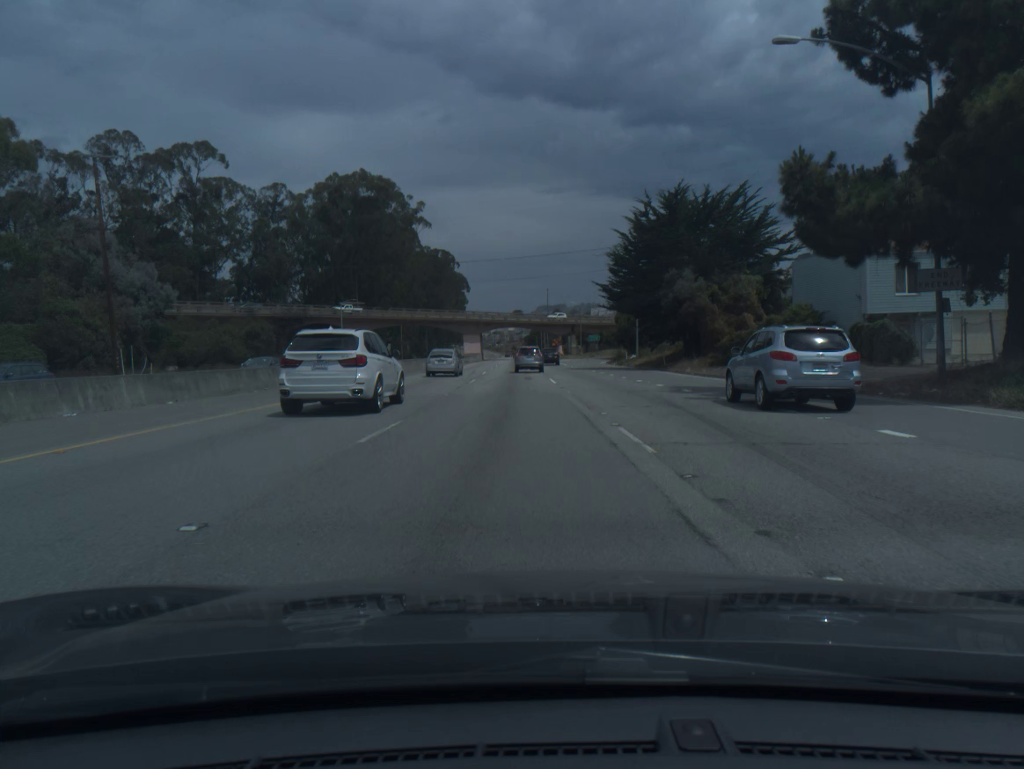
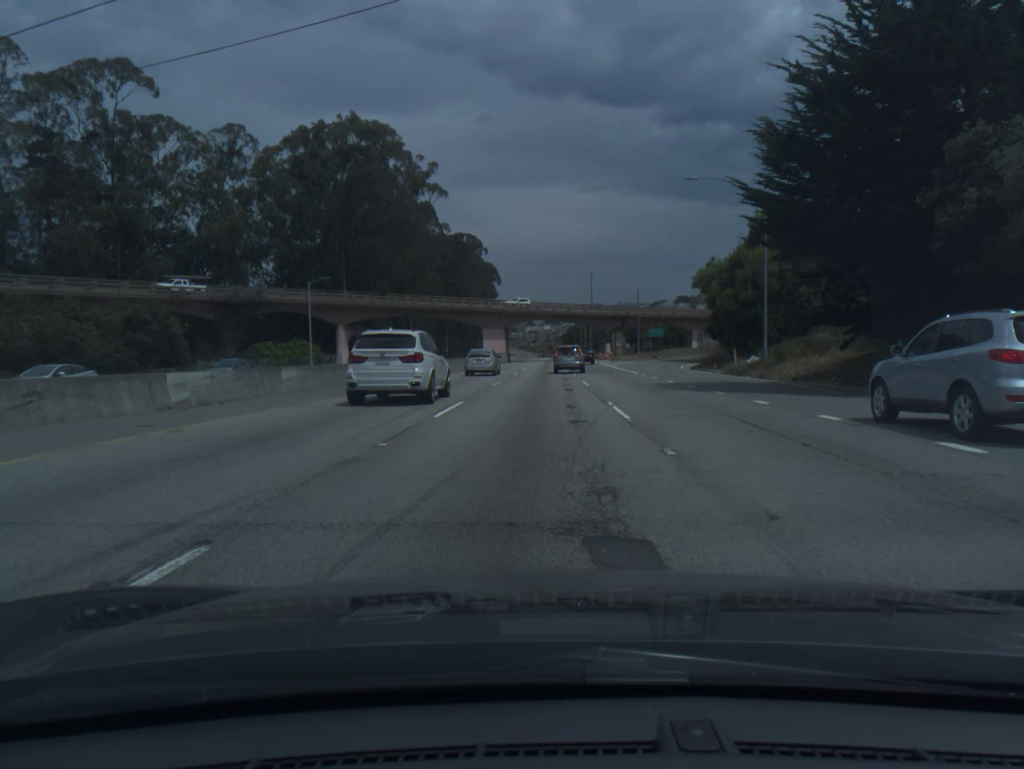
(-1.0, +33.2) m; -3°
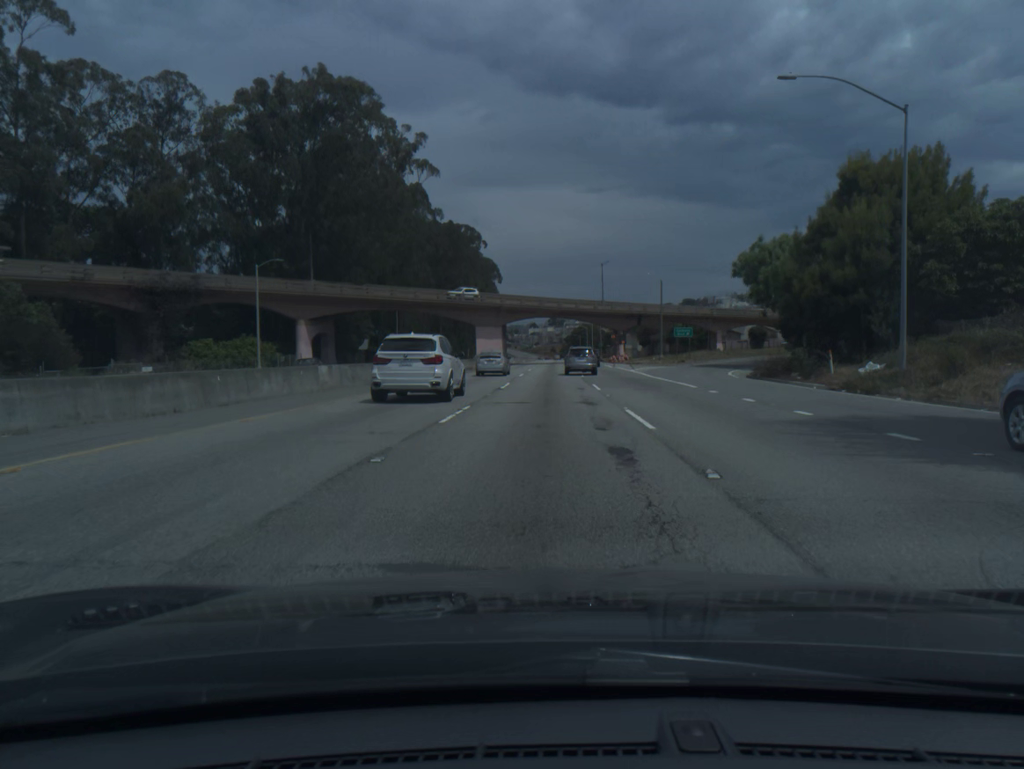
(0.0, +16.2) m; 0°
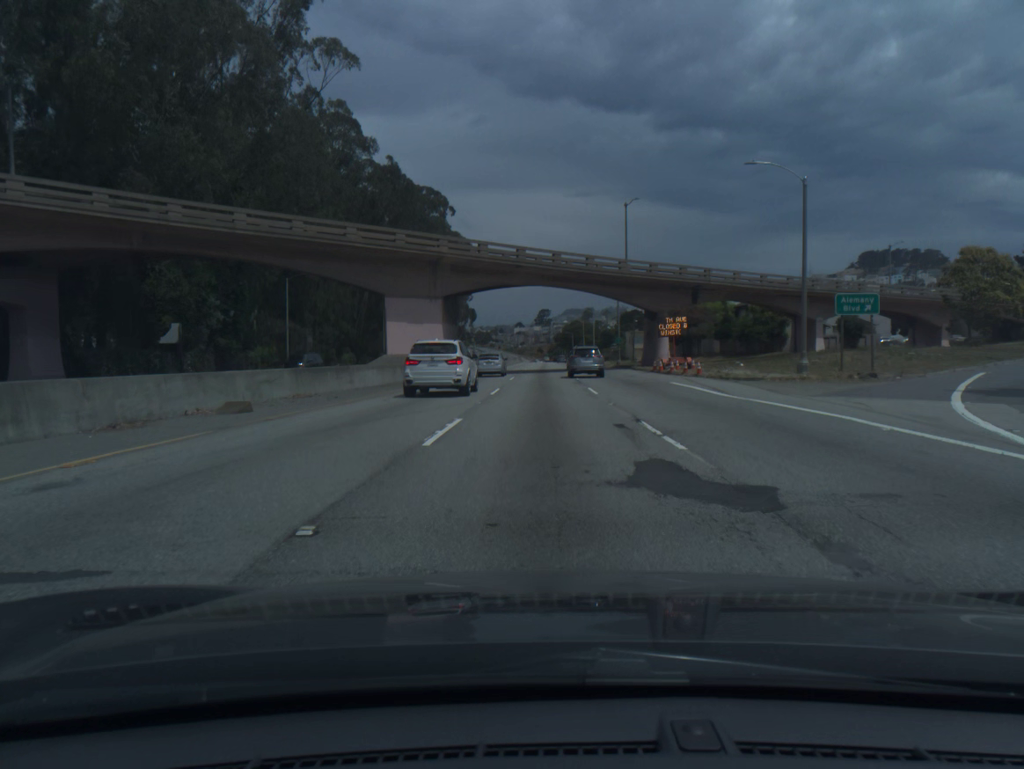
(+0.4, +47.5) m; +1°
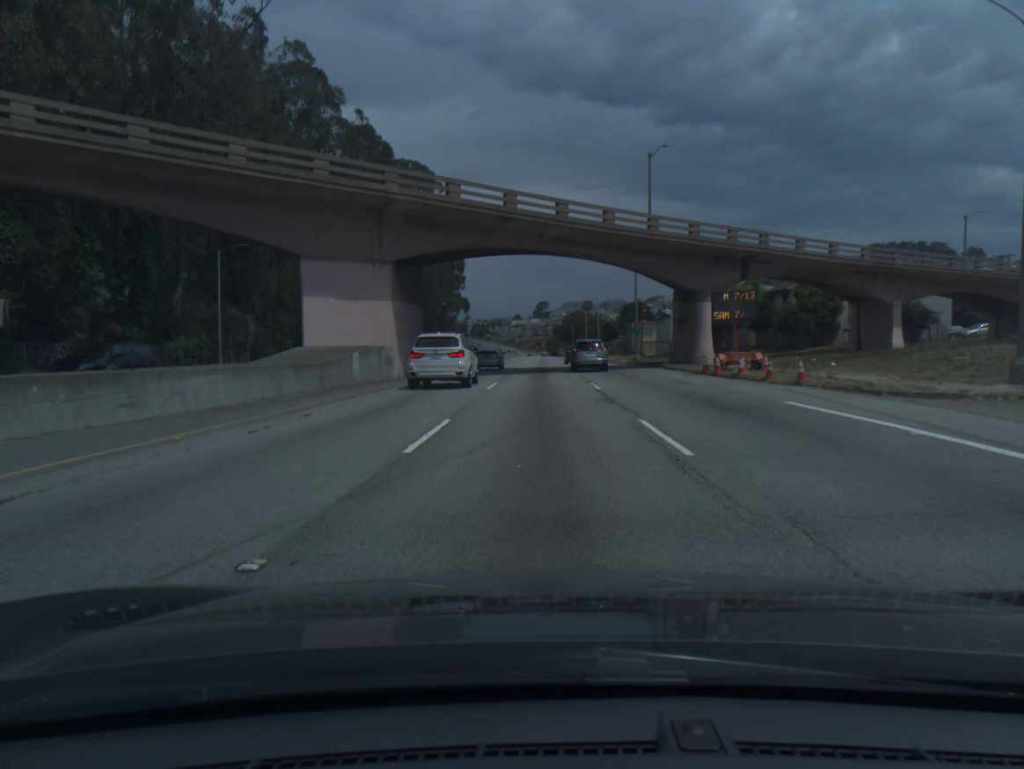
(0.0, +15.6) m; 0°
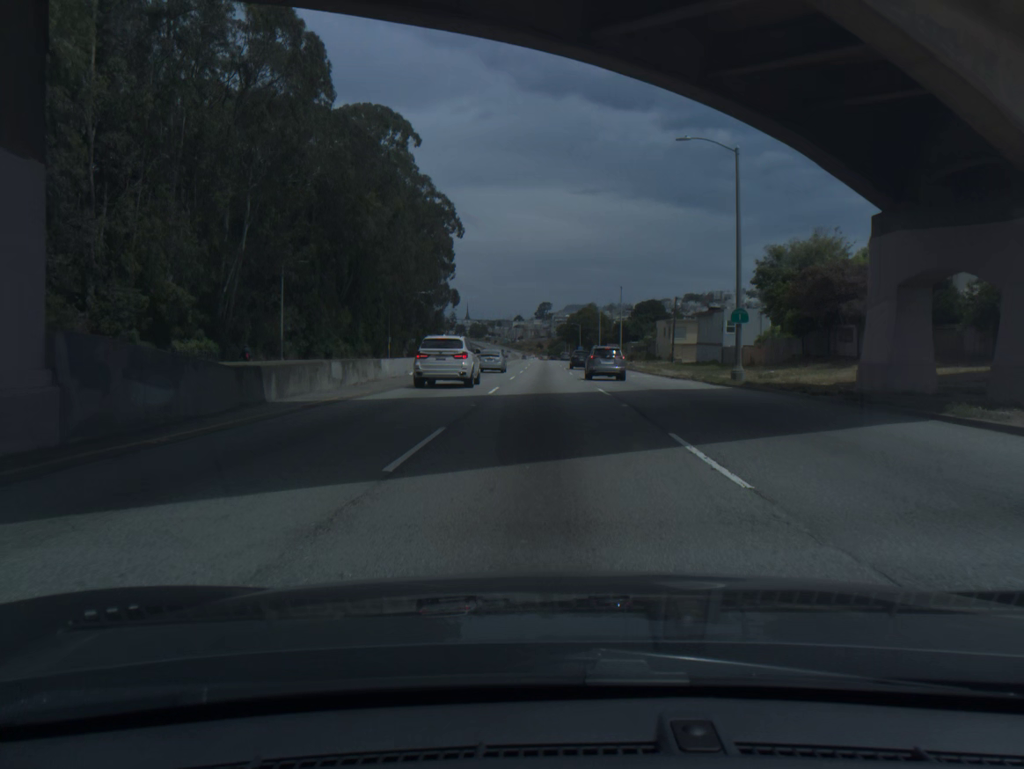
(-0.1, +31.1) m; 0°
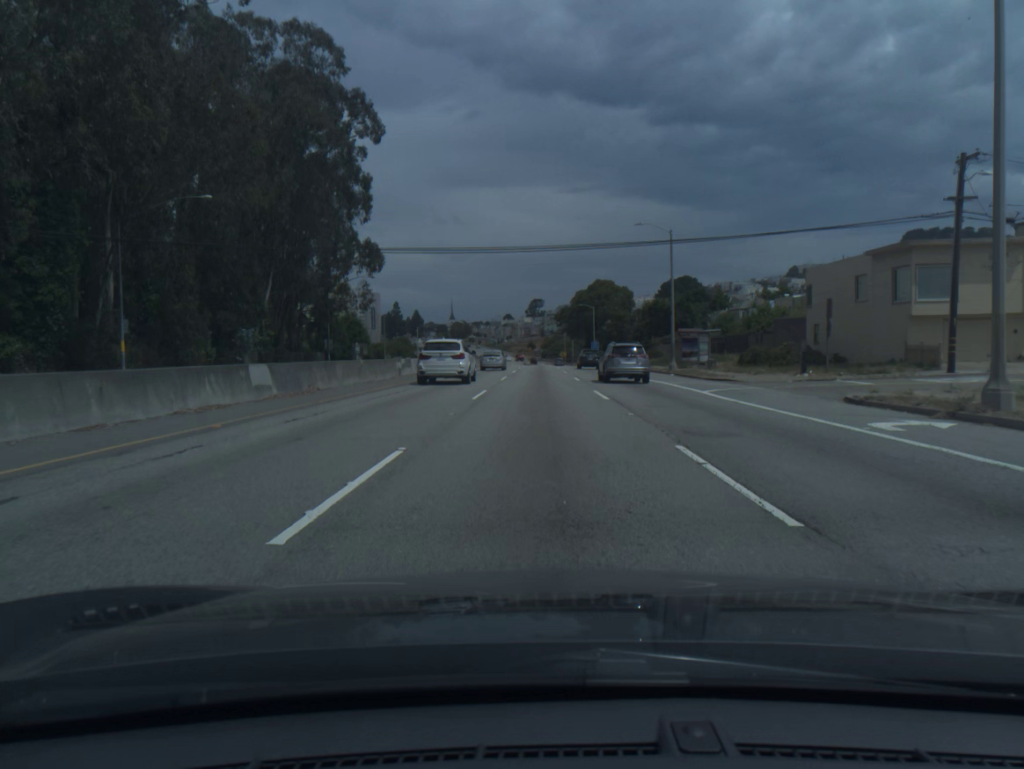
(+0.4, +76.3) m; +1°
